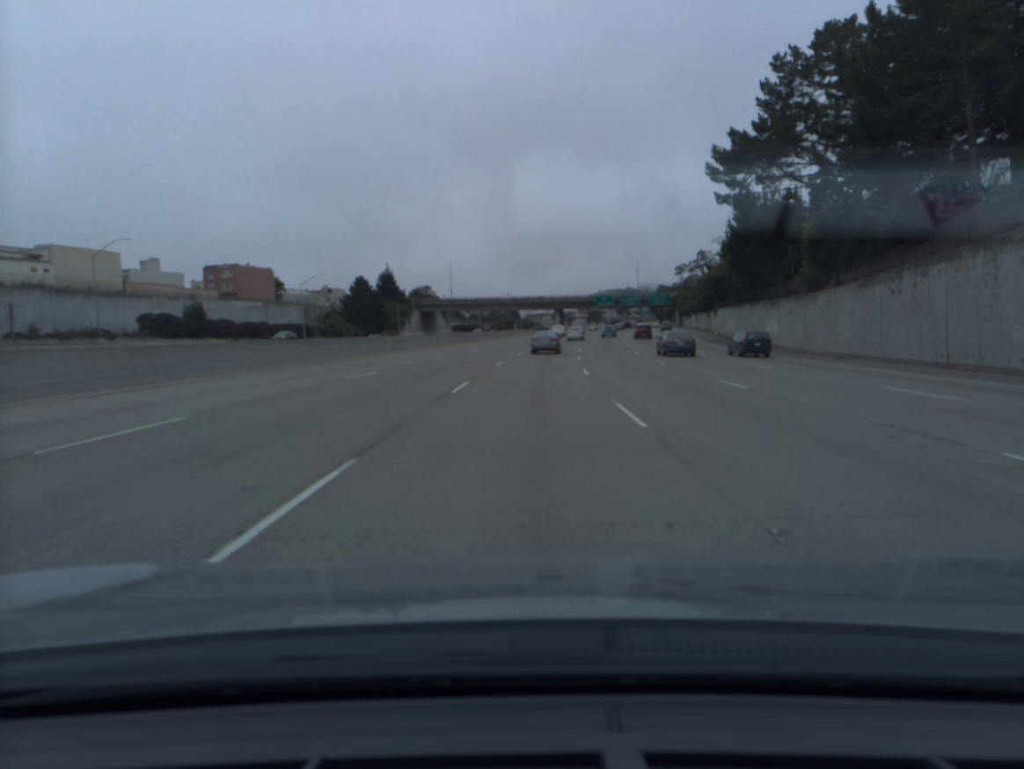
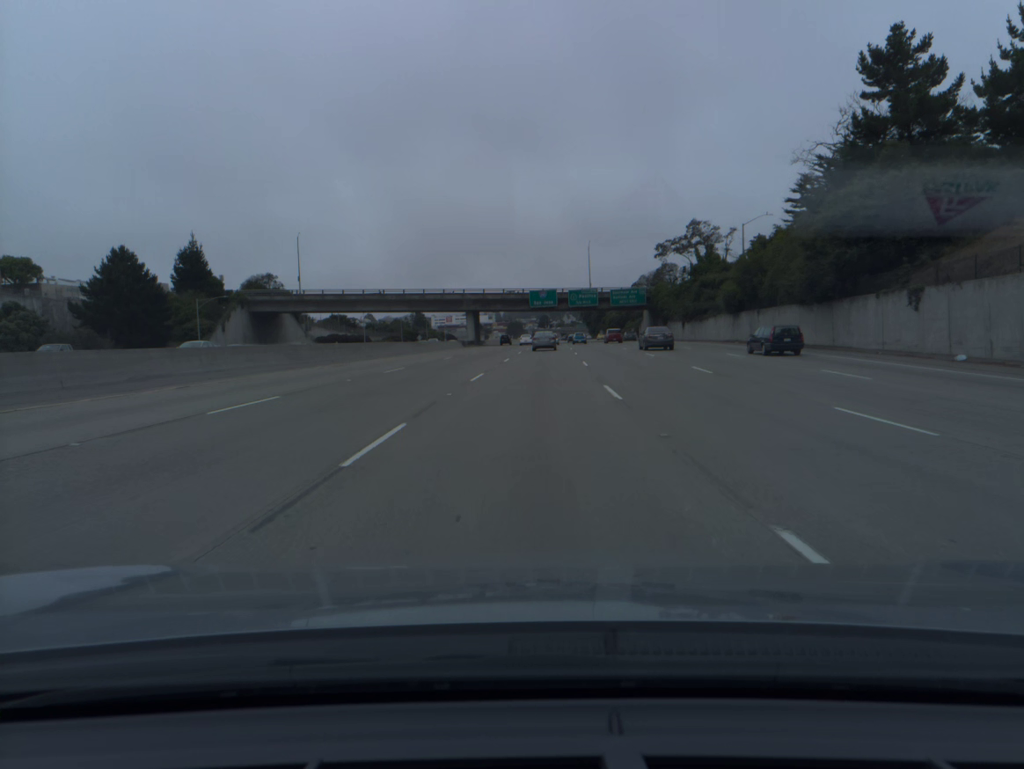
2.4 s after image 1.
(+3.5, +68.1) m; +6°
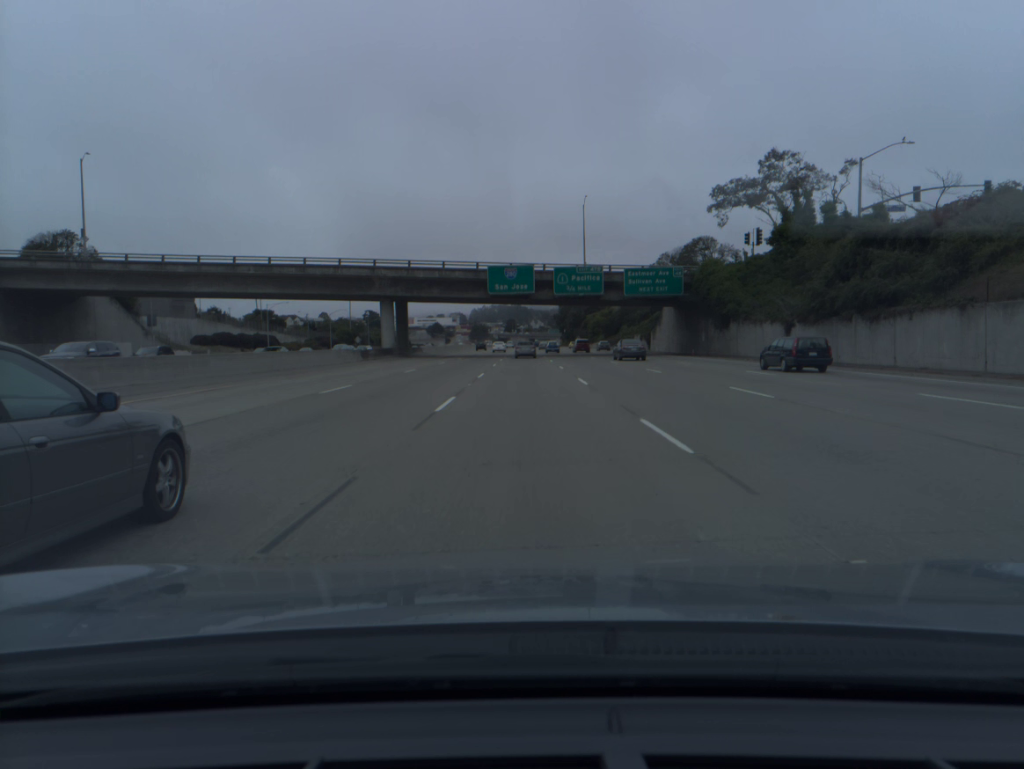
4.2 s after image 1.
(+1.4, +51.1) m; +2°
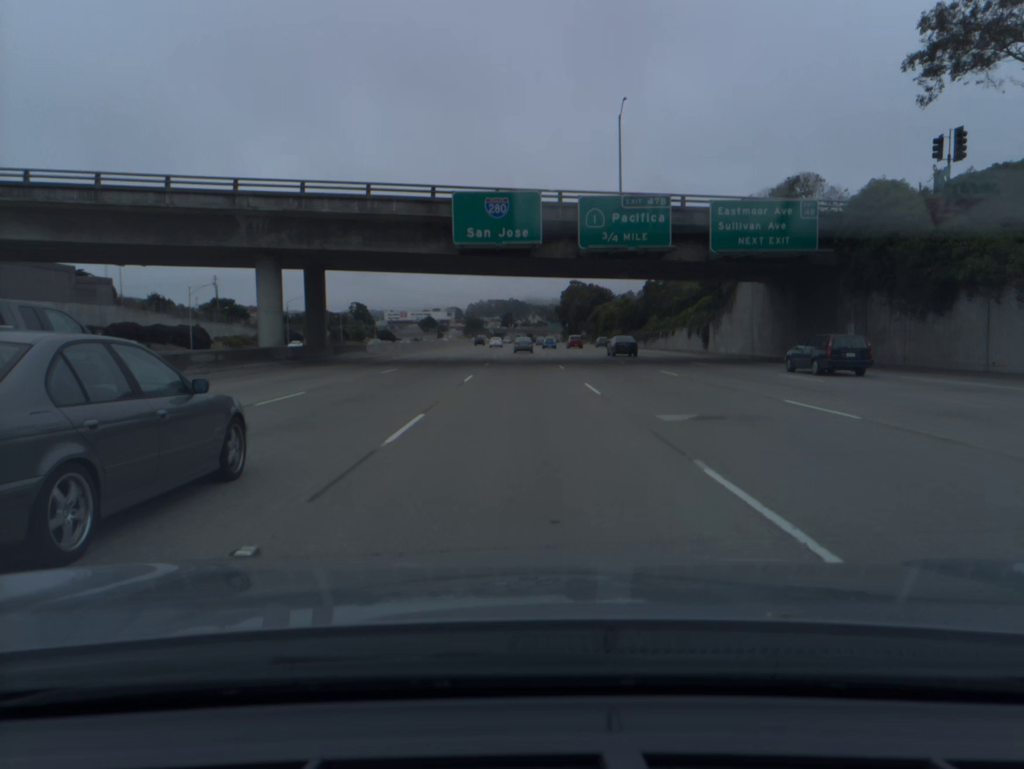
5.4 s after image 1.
(+0.1, +34.2) m; 0°
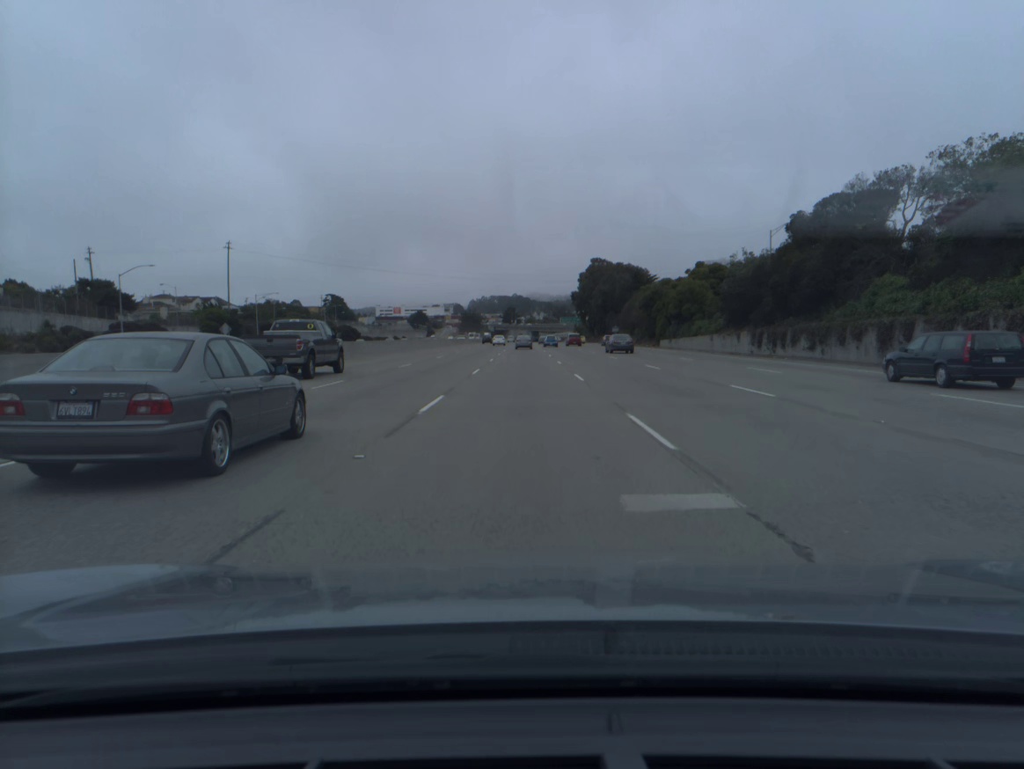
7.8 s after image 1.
(-0.1, +69.0) m; 0°
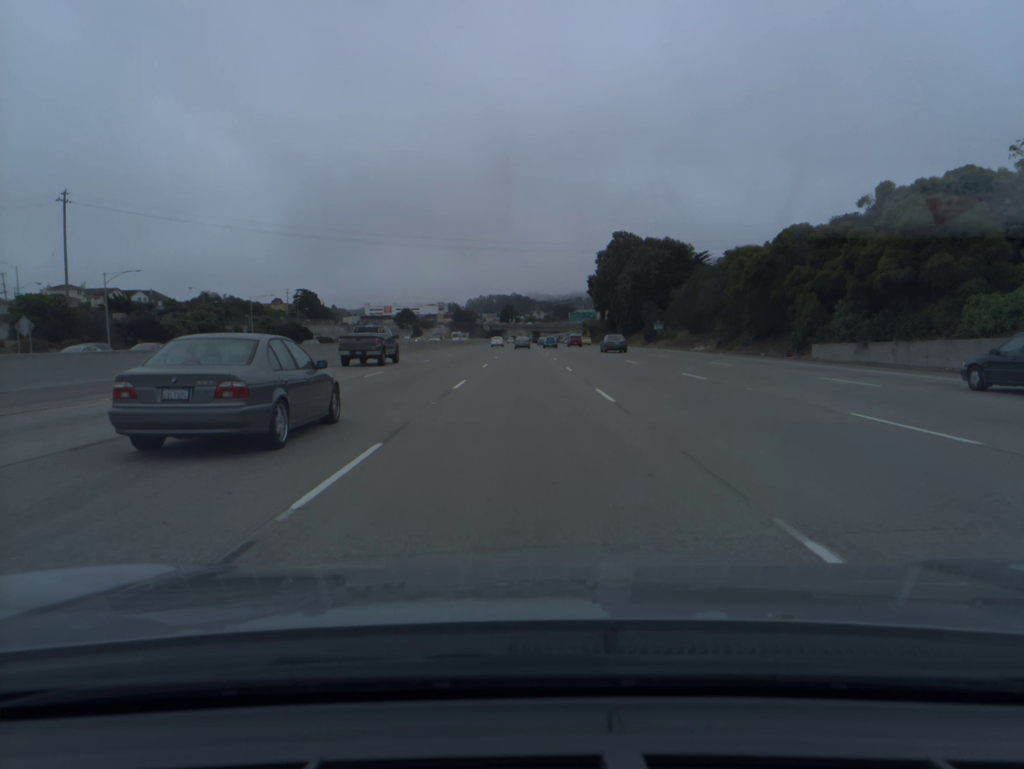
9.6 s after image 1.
(0.0, +51.7) m; 0°
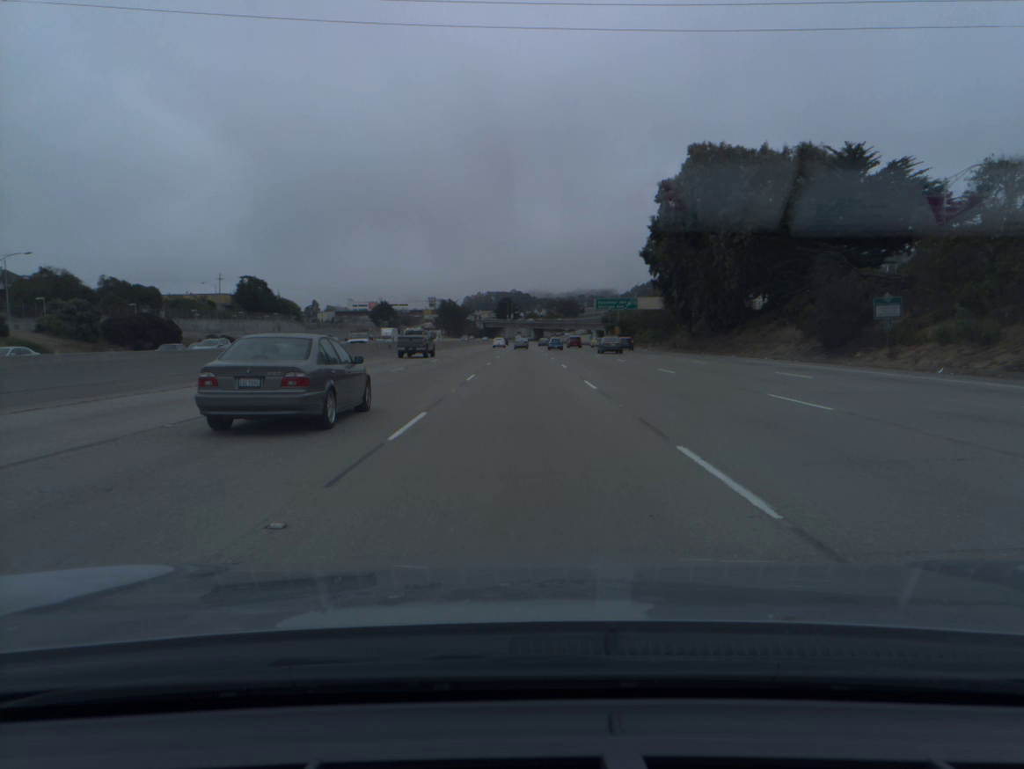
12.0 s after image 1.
(0.0, +68.6) m; 0°
